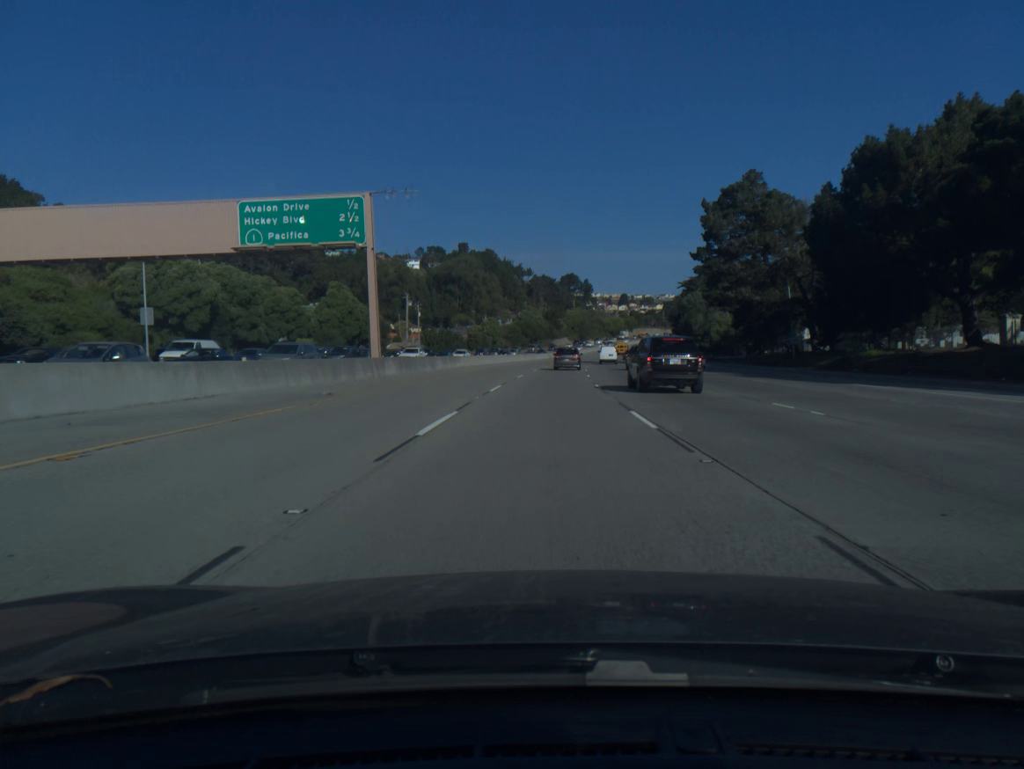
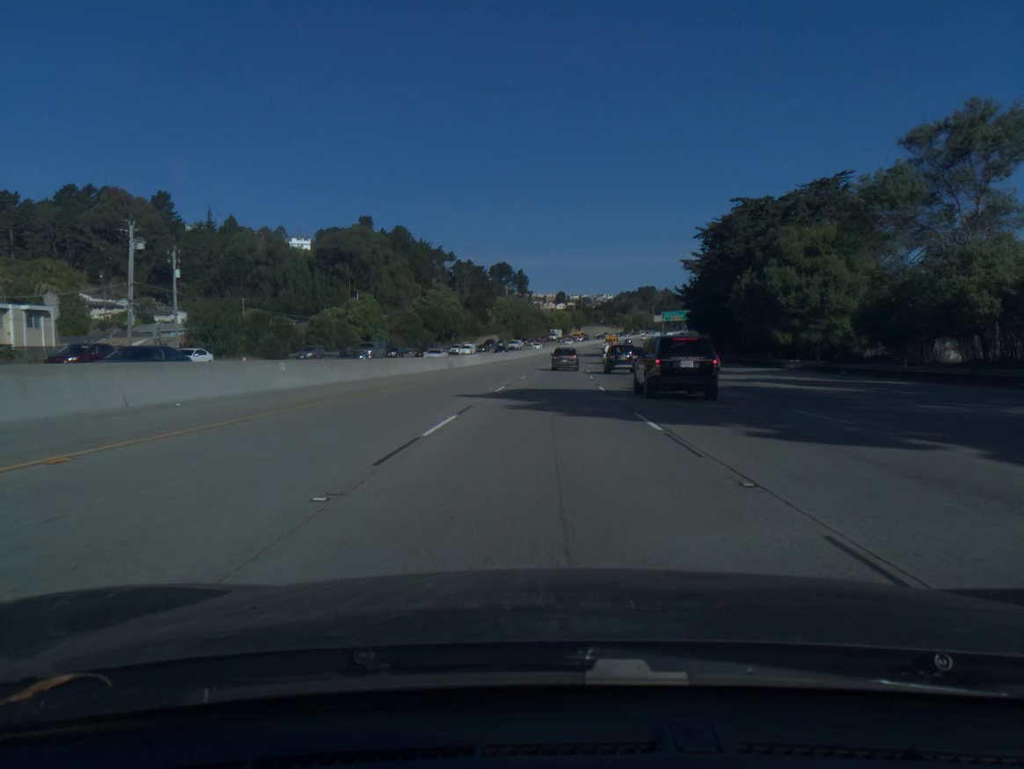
(+3.5, +87.4) m; +5°
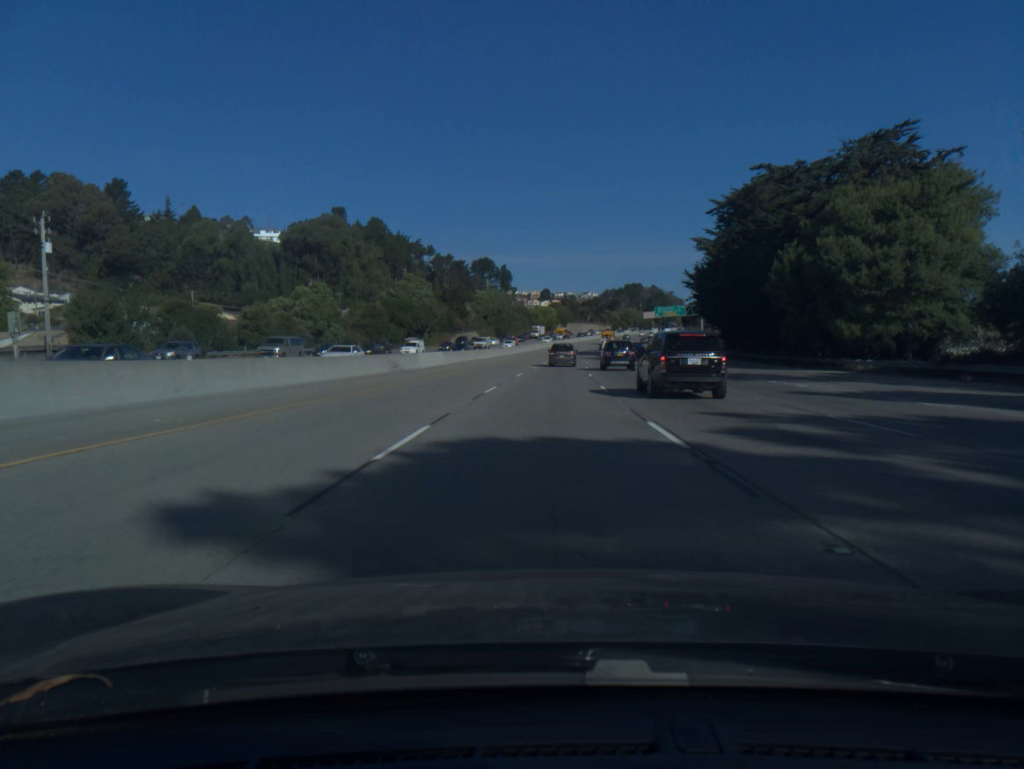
(+0.2, +17.5) m; +1°
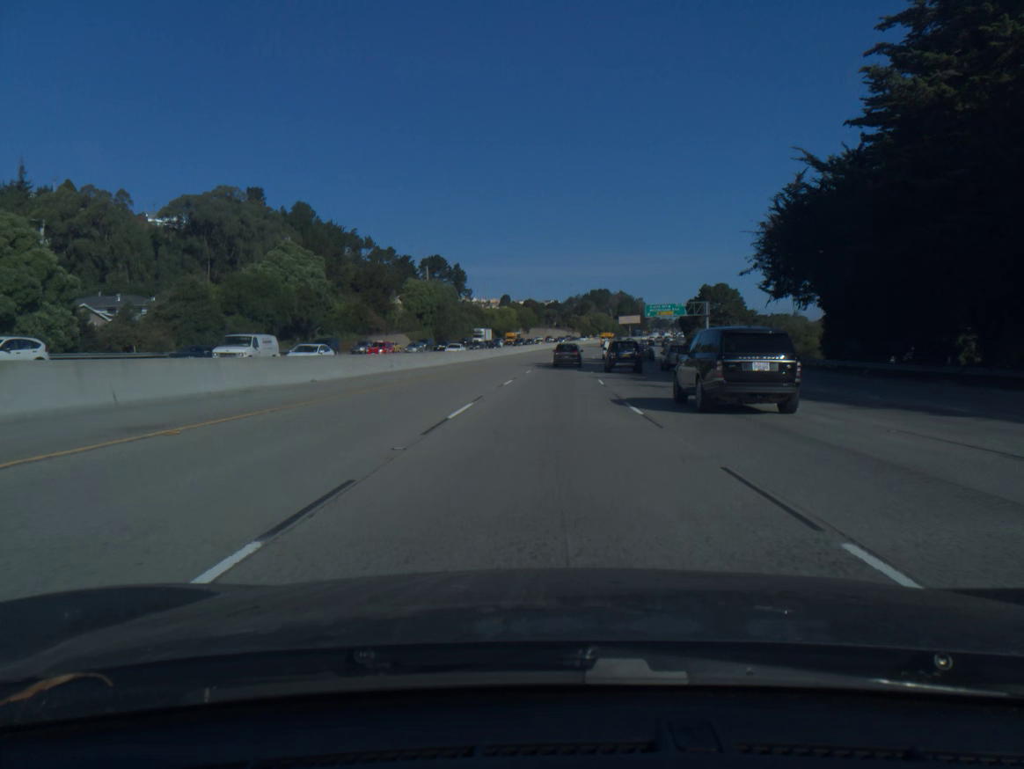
(+1.2, +52.4) m; +3°
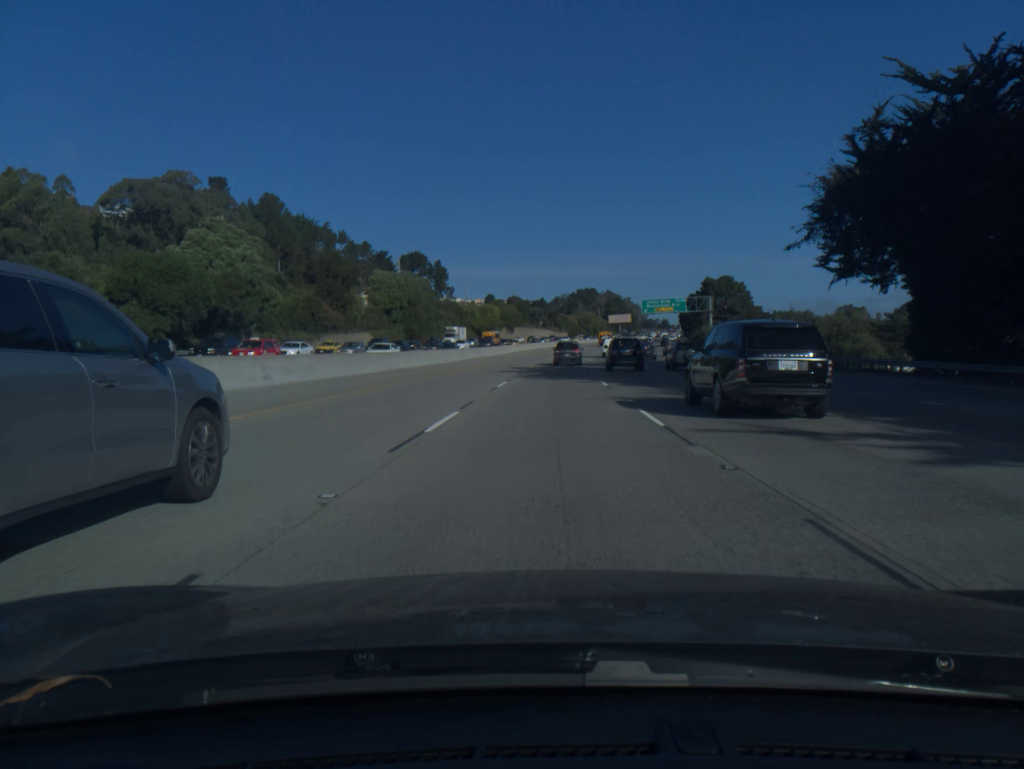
(+0.2, +17.4) m; +1°
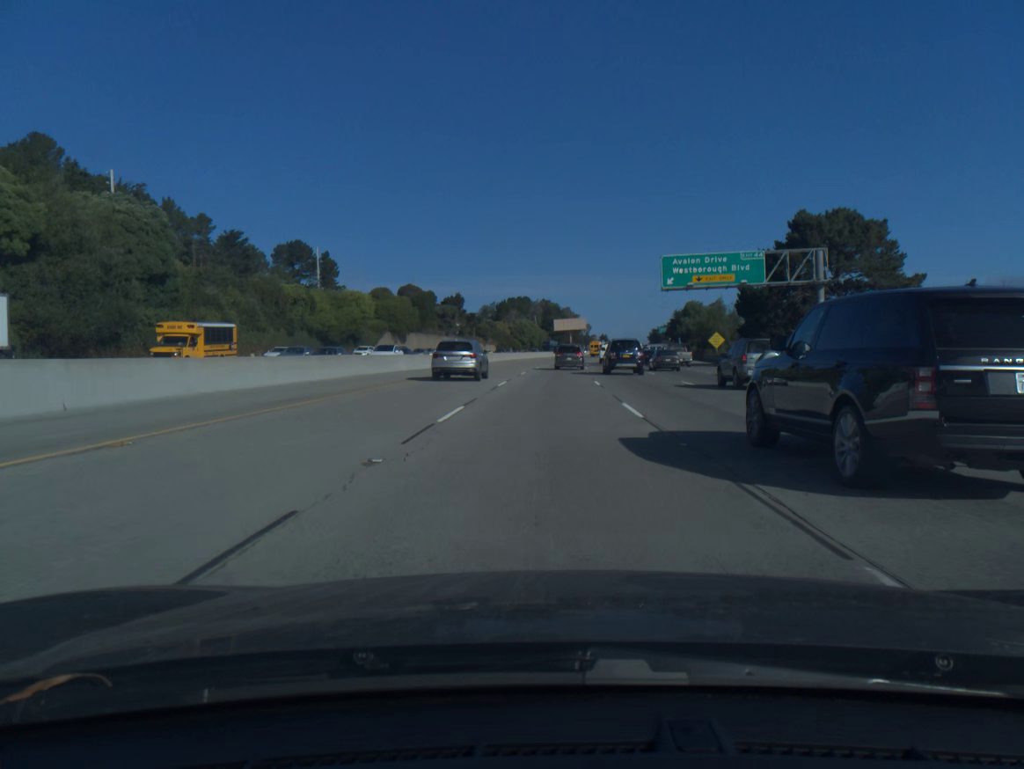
(+3.8, +85.4) m; +5°
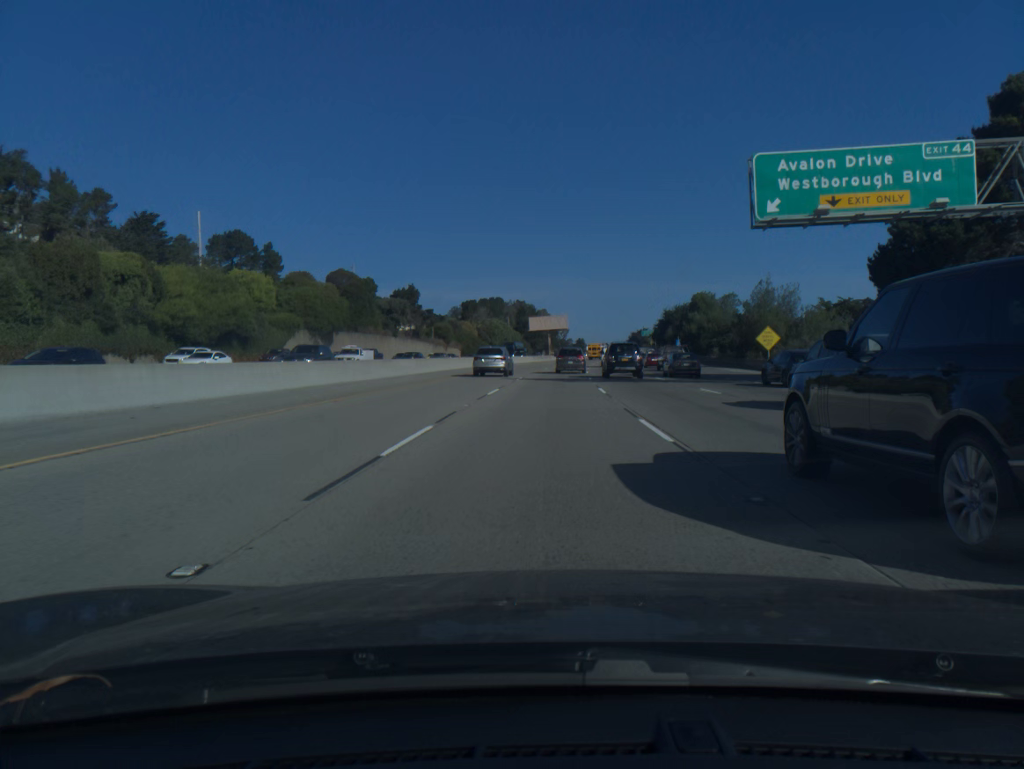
(+0.5, +33.3) m; +2°
